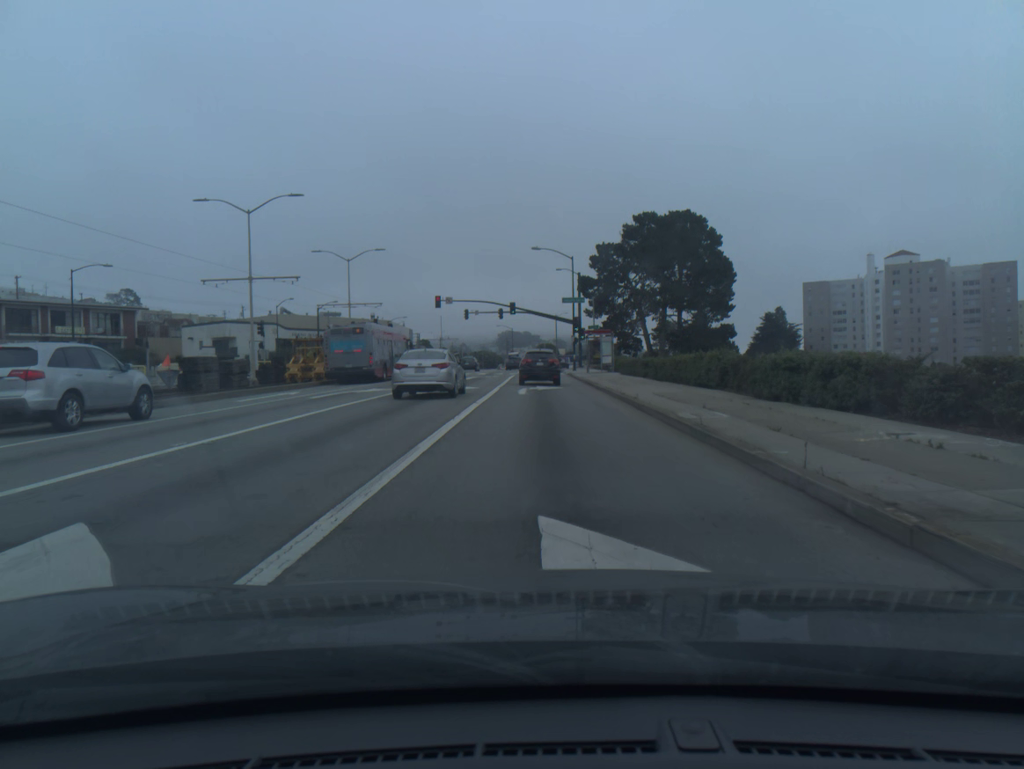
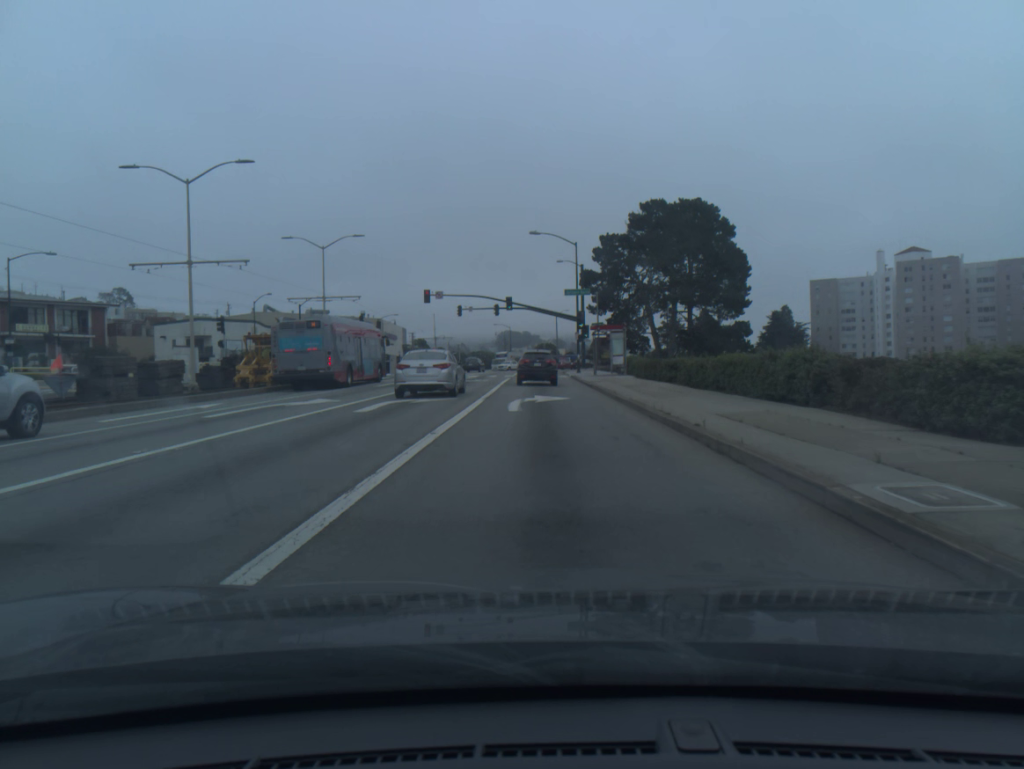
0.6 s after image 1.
(0.0, +7.9) m; 0°
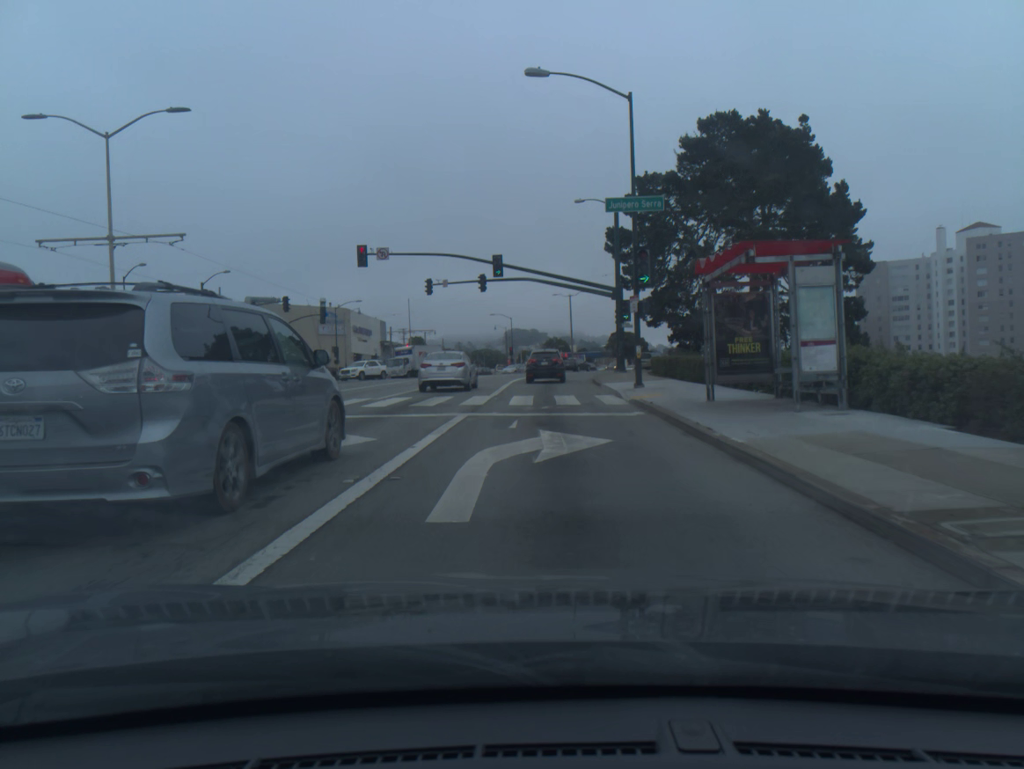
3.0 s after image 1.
(-0.2, +31.2) m; -1°
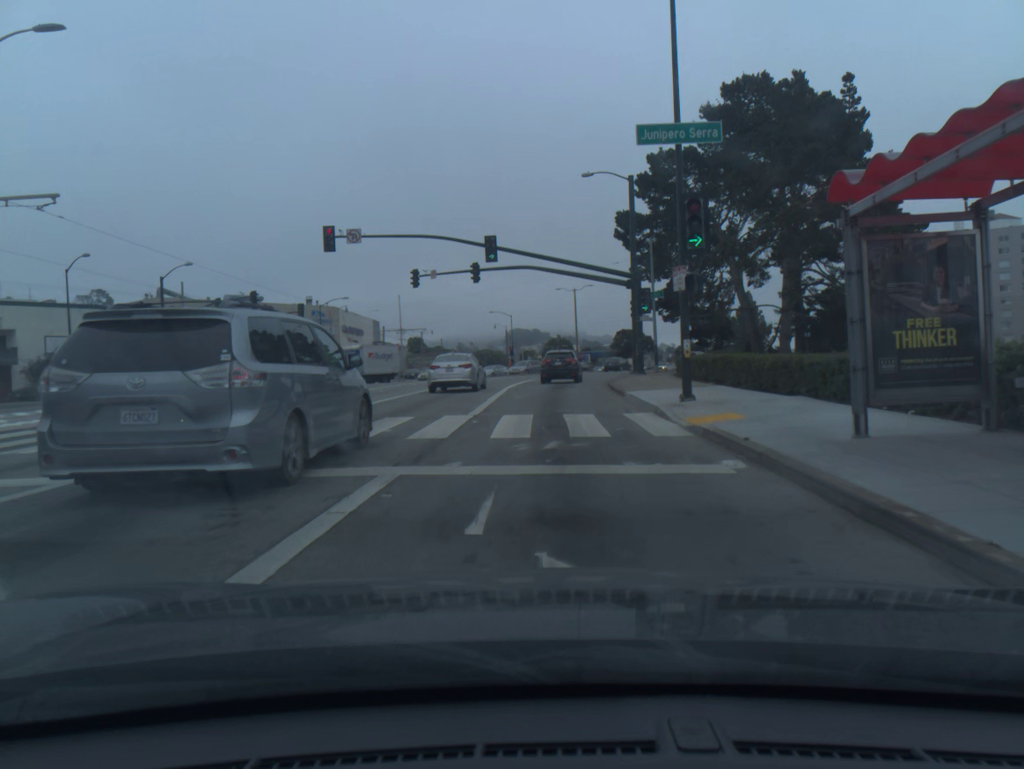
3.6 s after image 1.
(0.0, +7.9) m; 0°
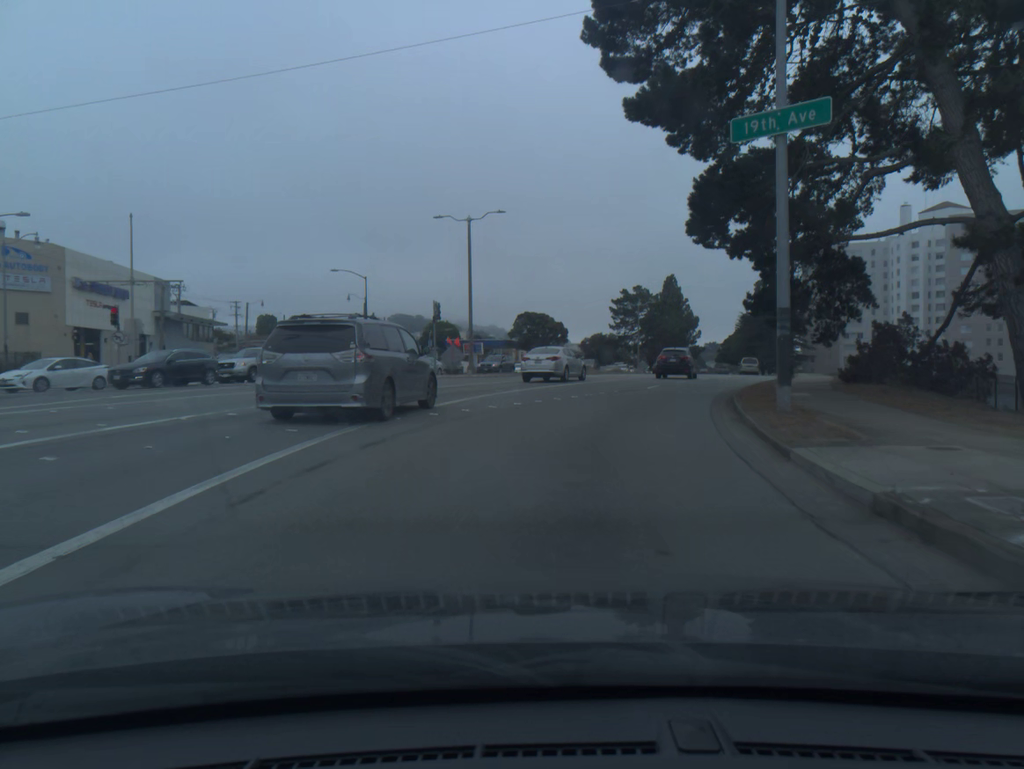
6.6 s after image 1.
(+1.2, +39.2) m; +9°
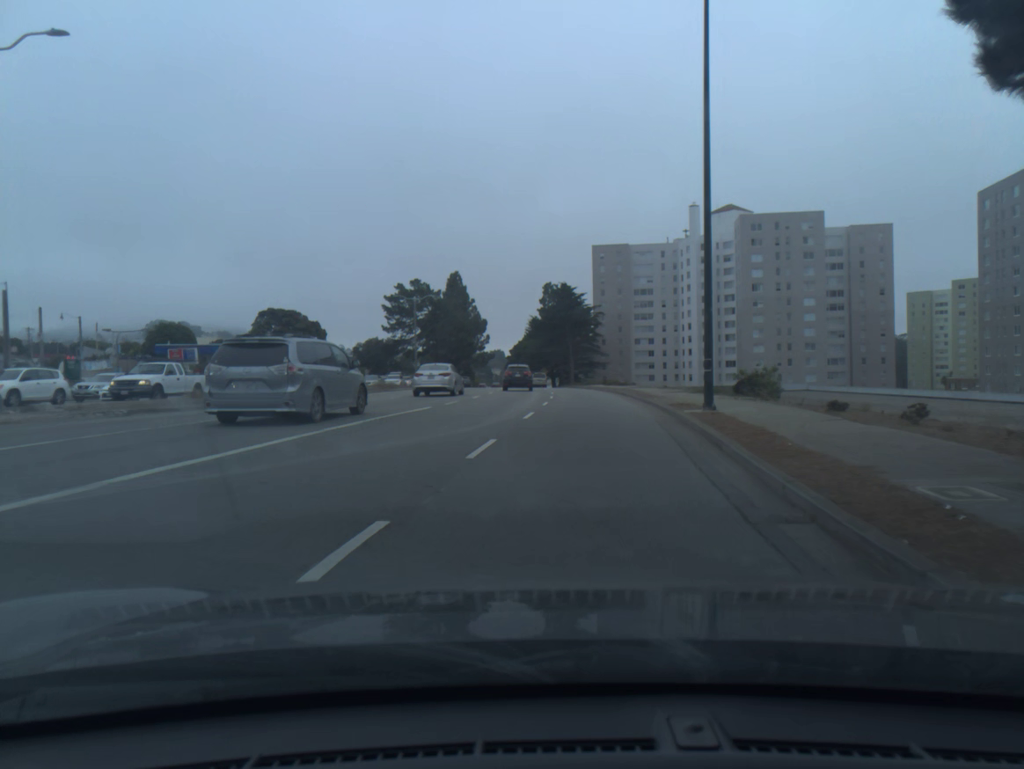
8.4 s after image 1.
(+3.5, +23.5) m; +15°
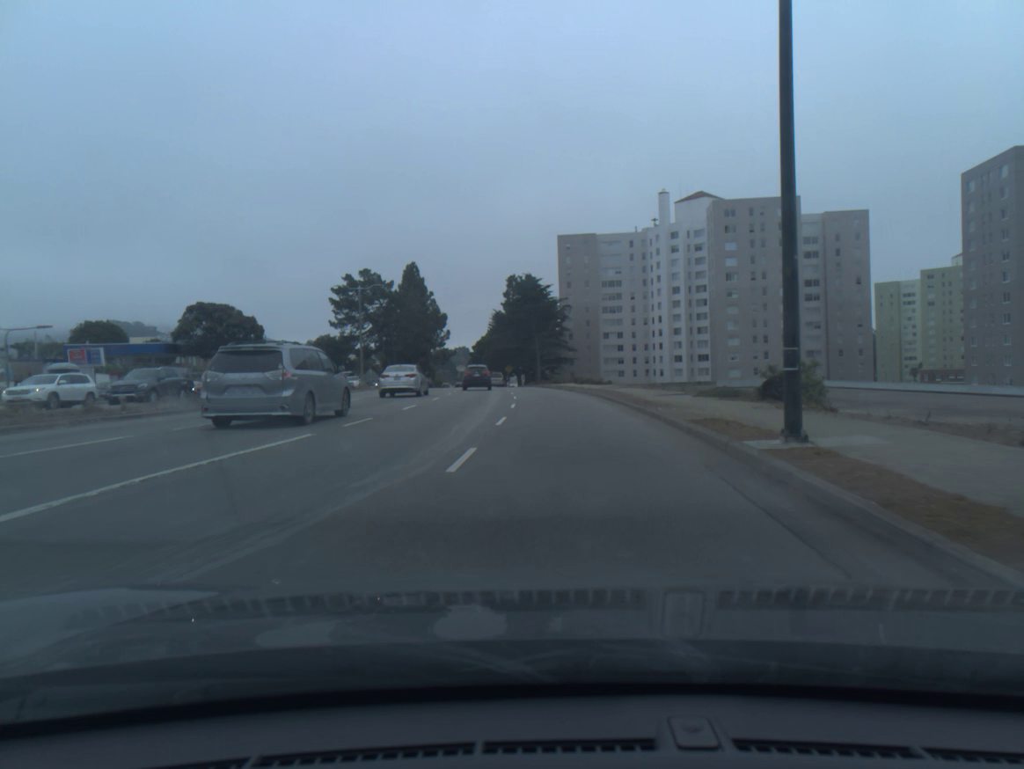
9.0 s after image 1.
(+0.2, +8.5) m; +3°
